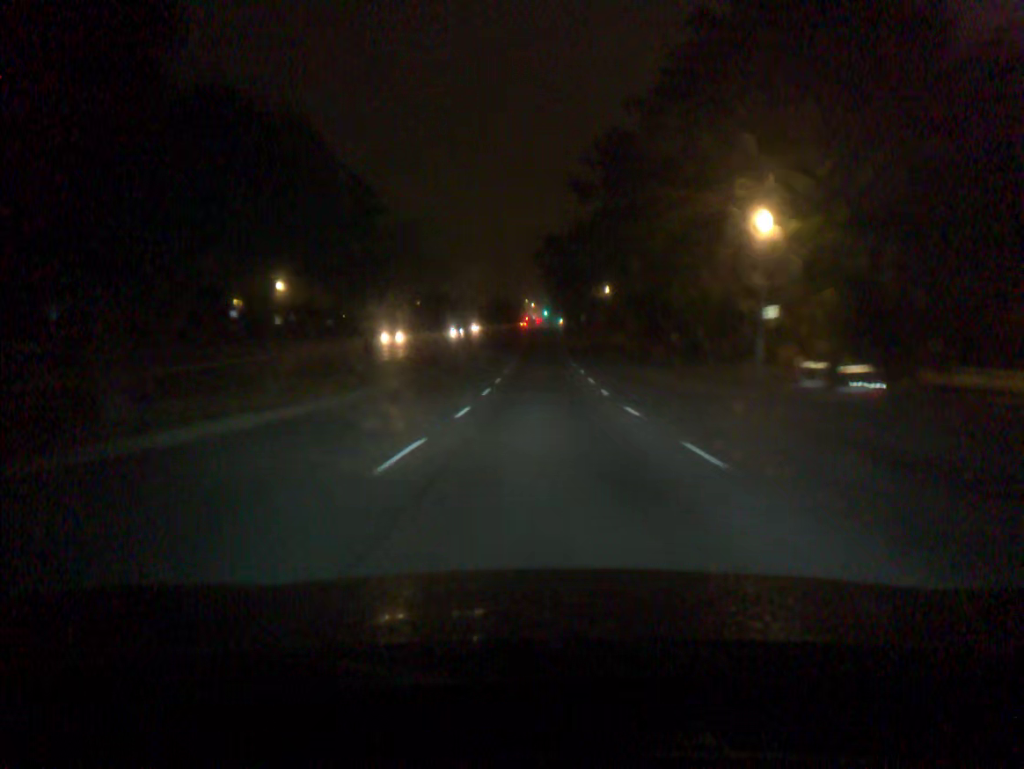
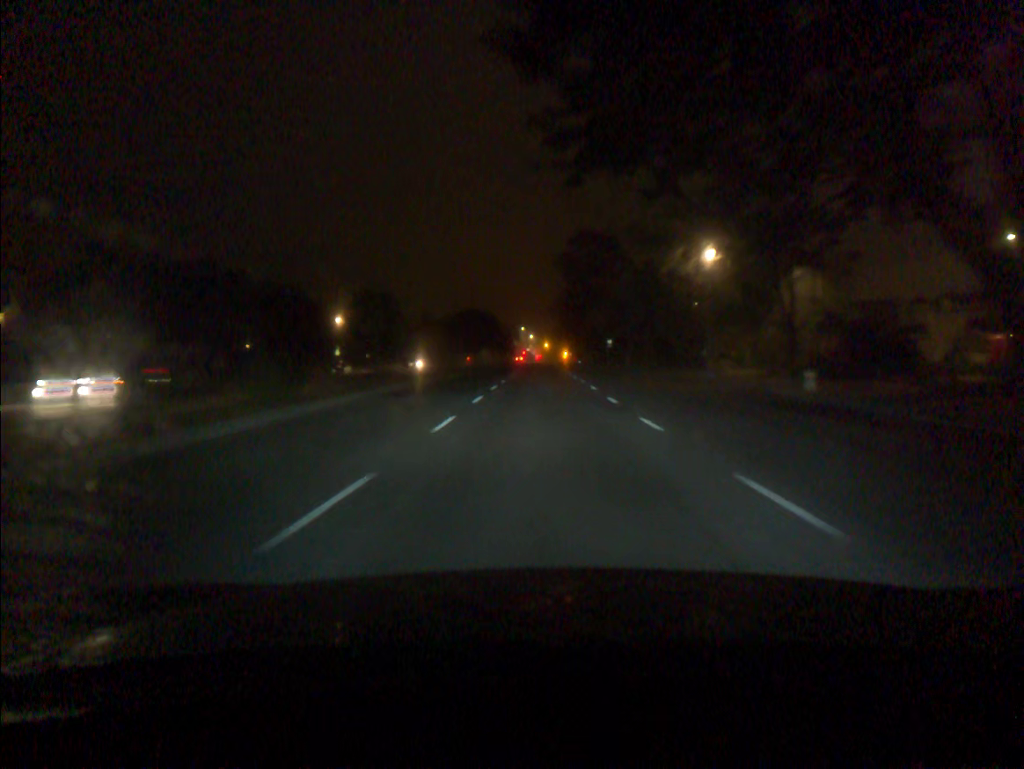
(+0.1, +60.3) m; 0°
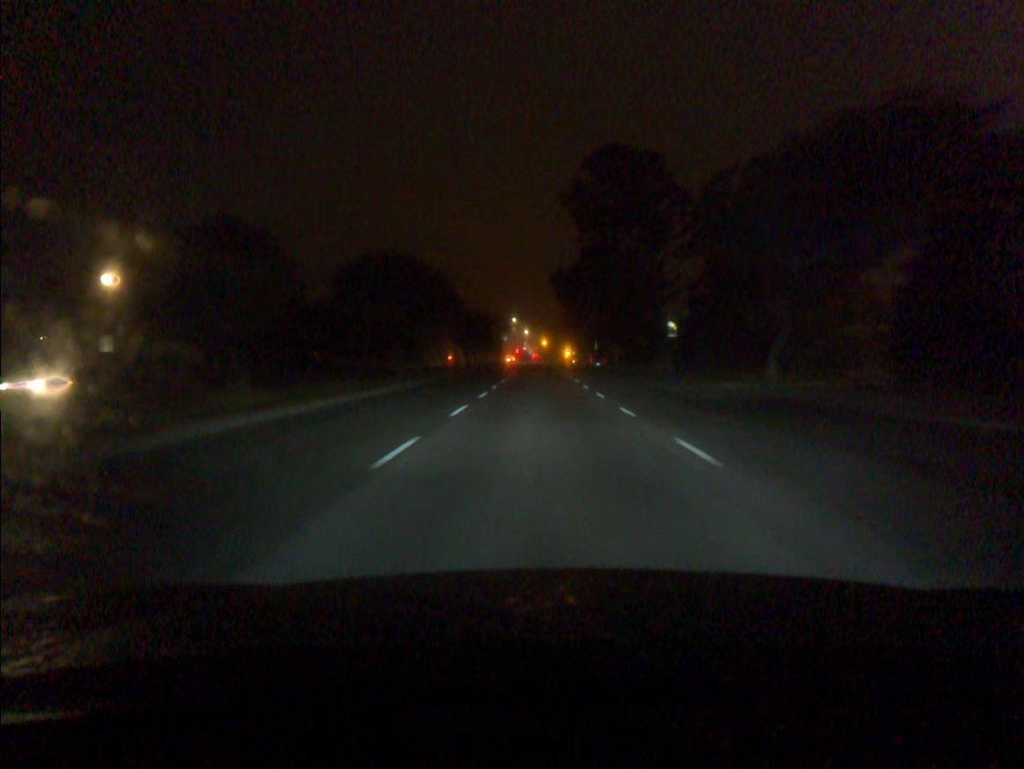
(+0.1, +48.2) m; 0°
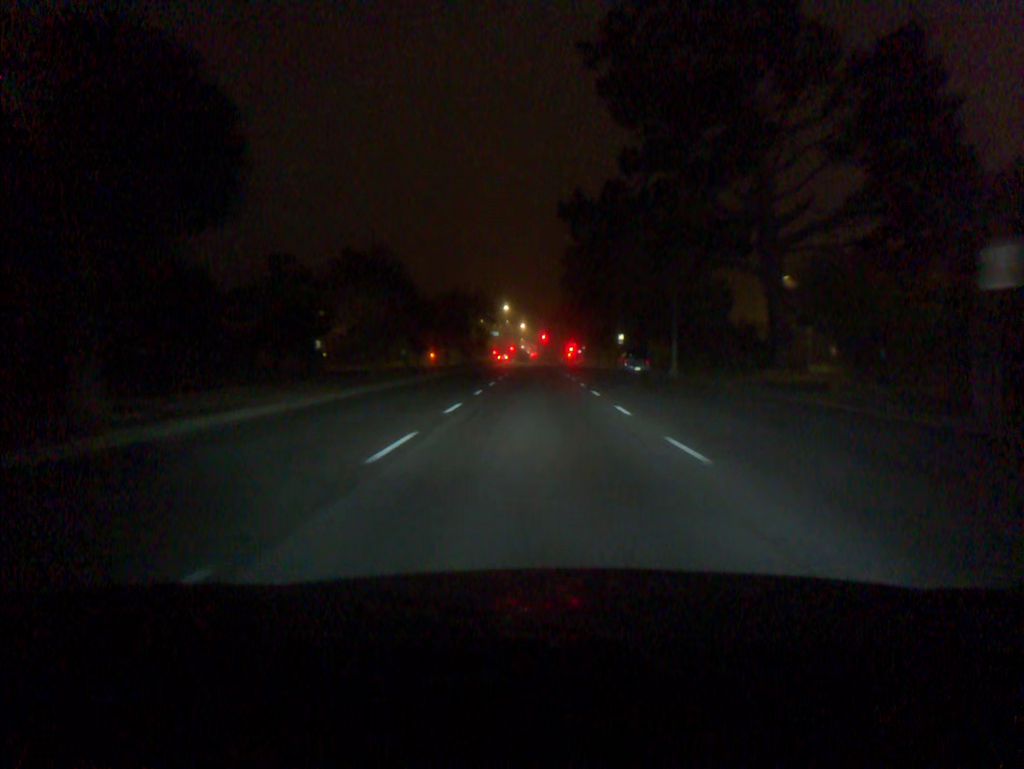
(0.0, +36.2) m; 0°
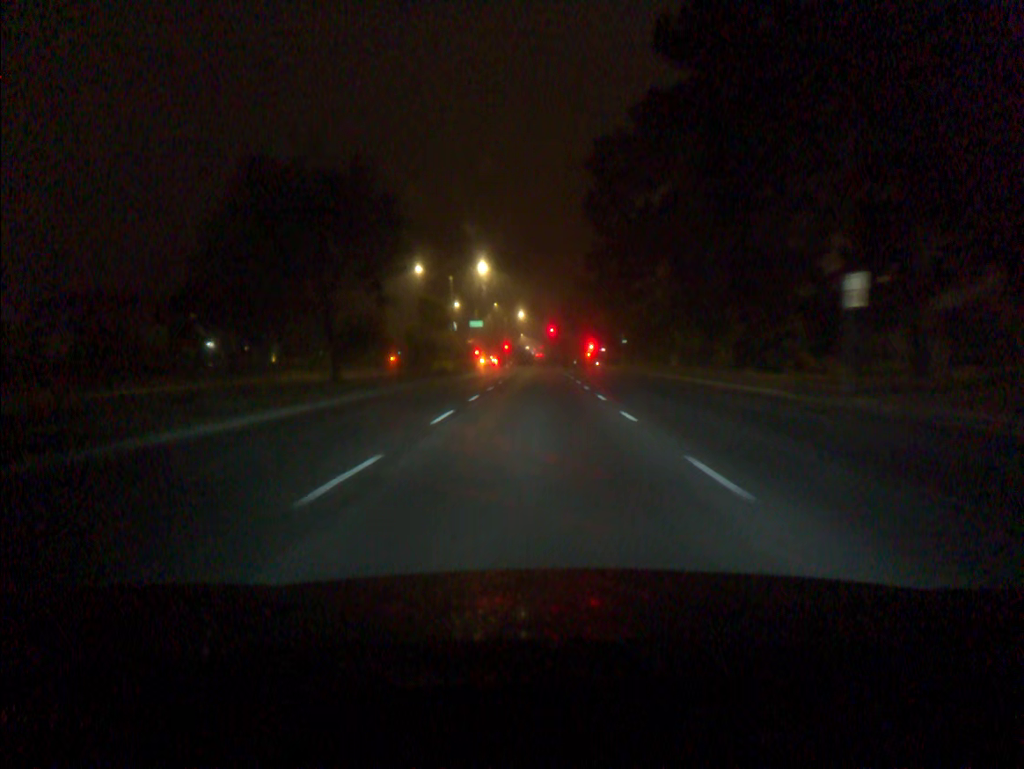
(0.0, +59.9) m; 0°
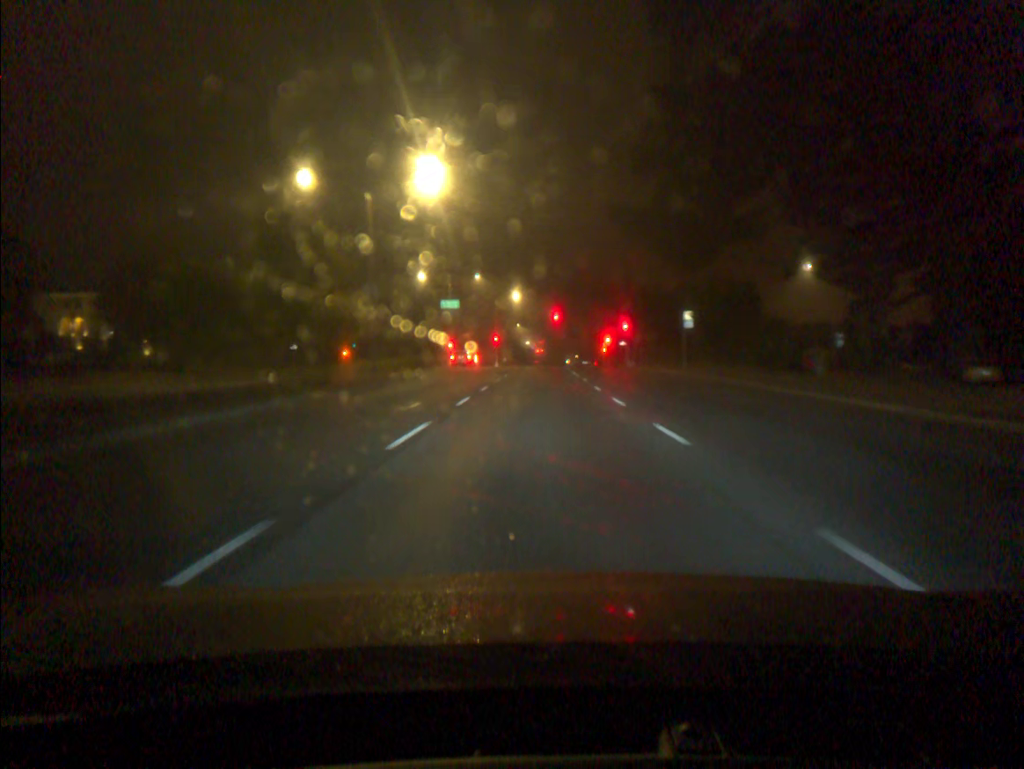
(-0.1, +33.4) m; 0°
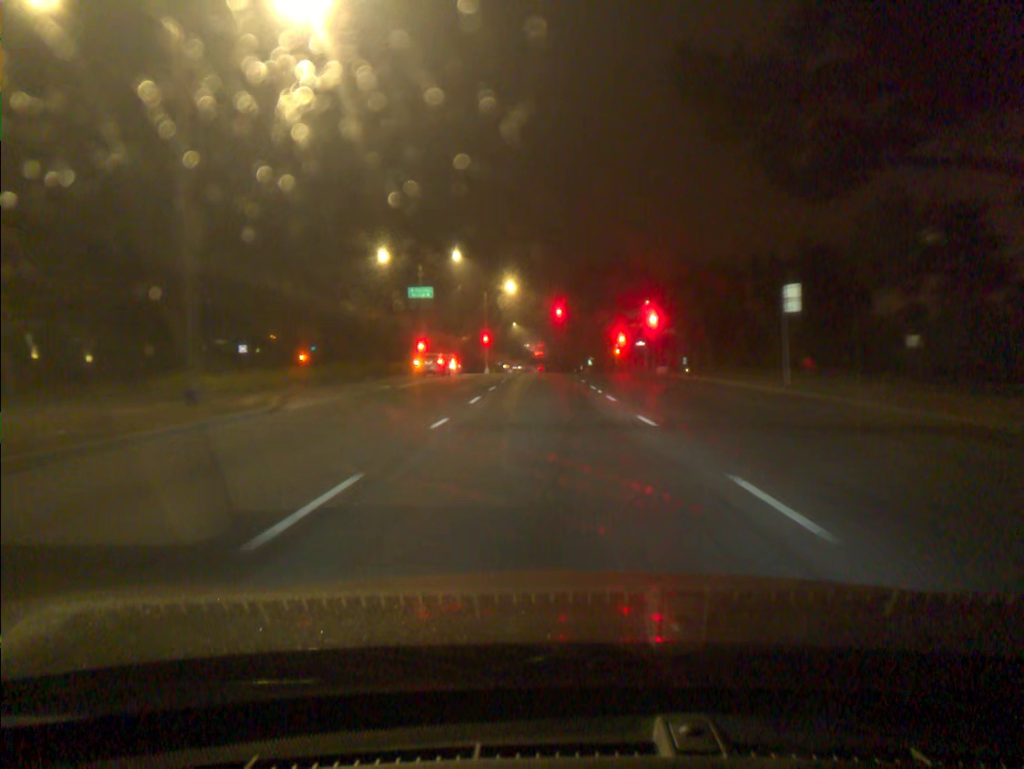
(0.0, +19.0) m; 0°
